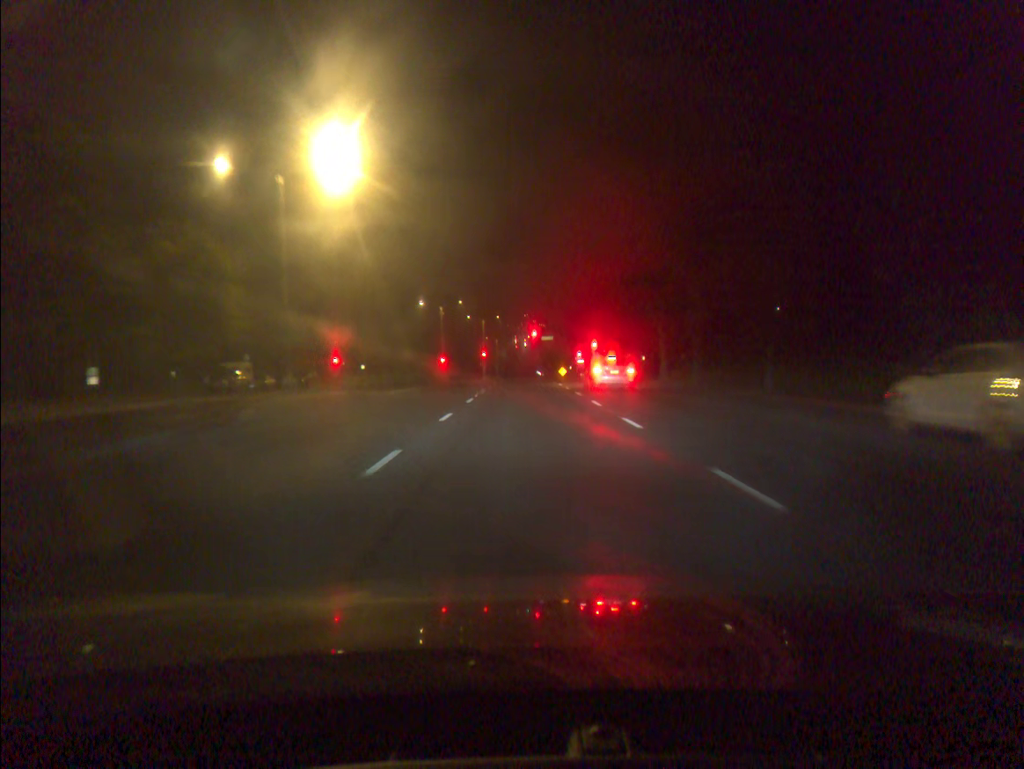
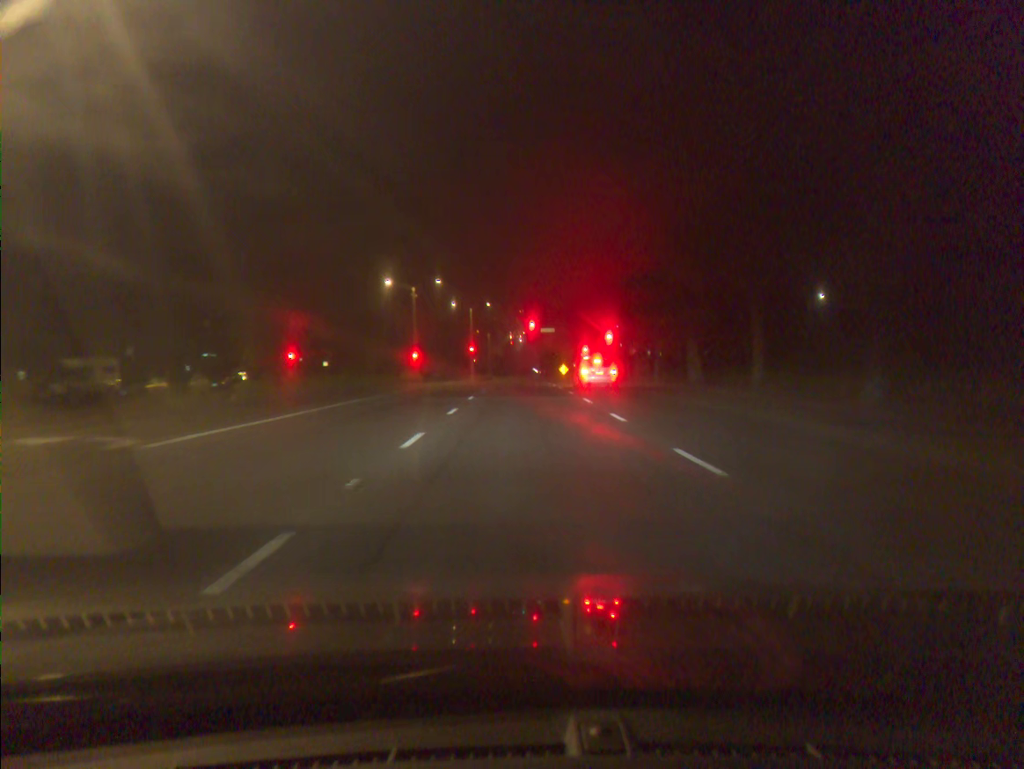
(+0.1, +19.7) m; 0°
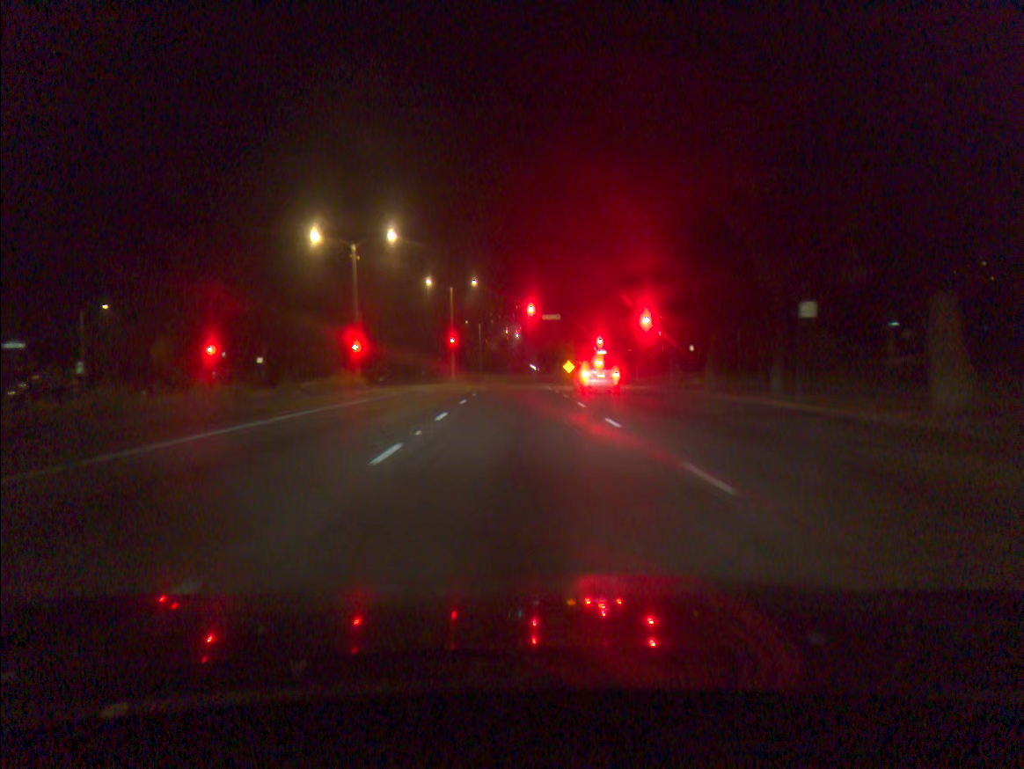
(+0.1, +23.2) m; 0°
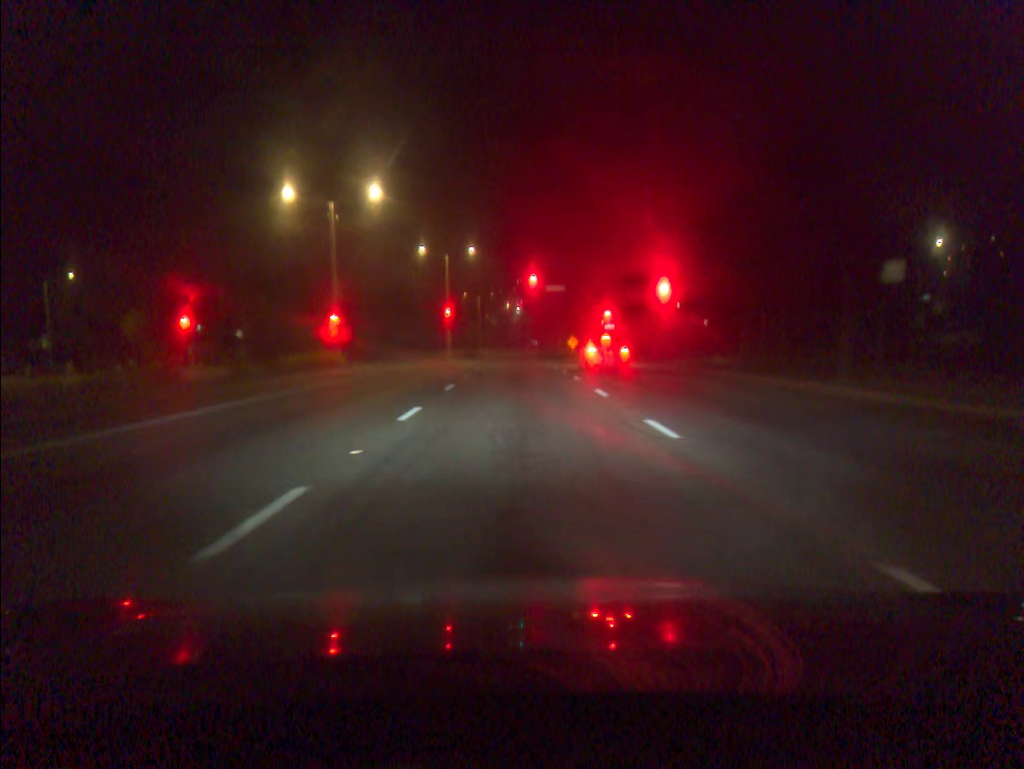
(0.0, +5.1) m; 0°
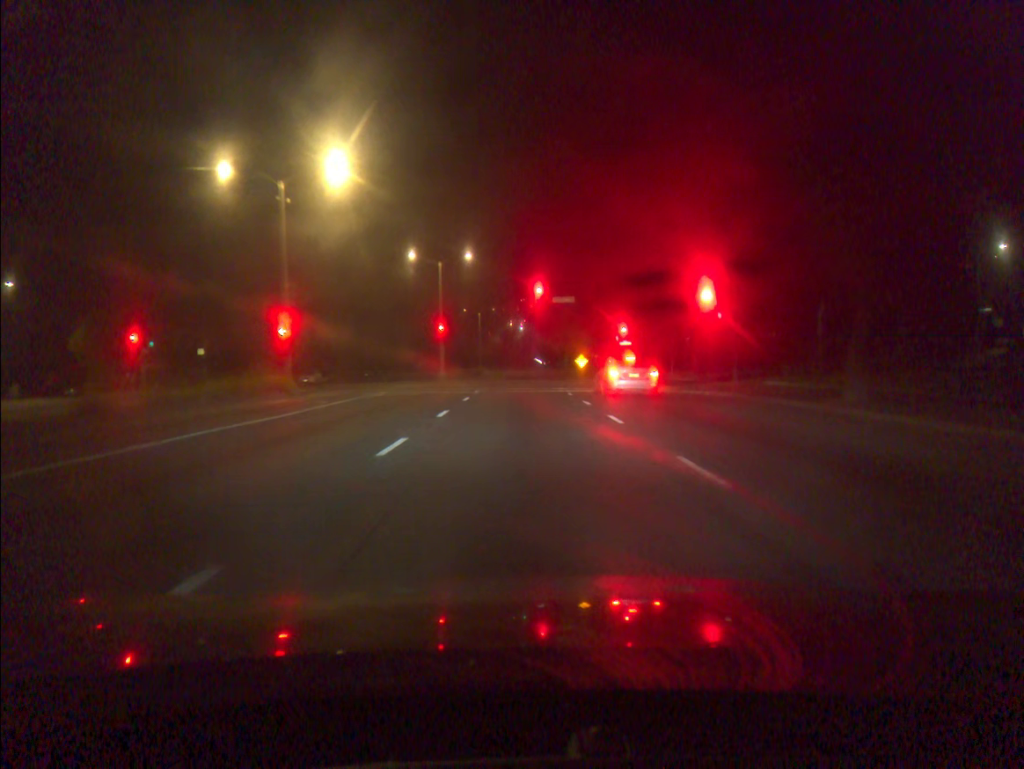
(0.0, +9.5) m; 0°
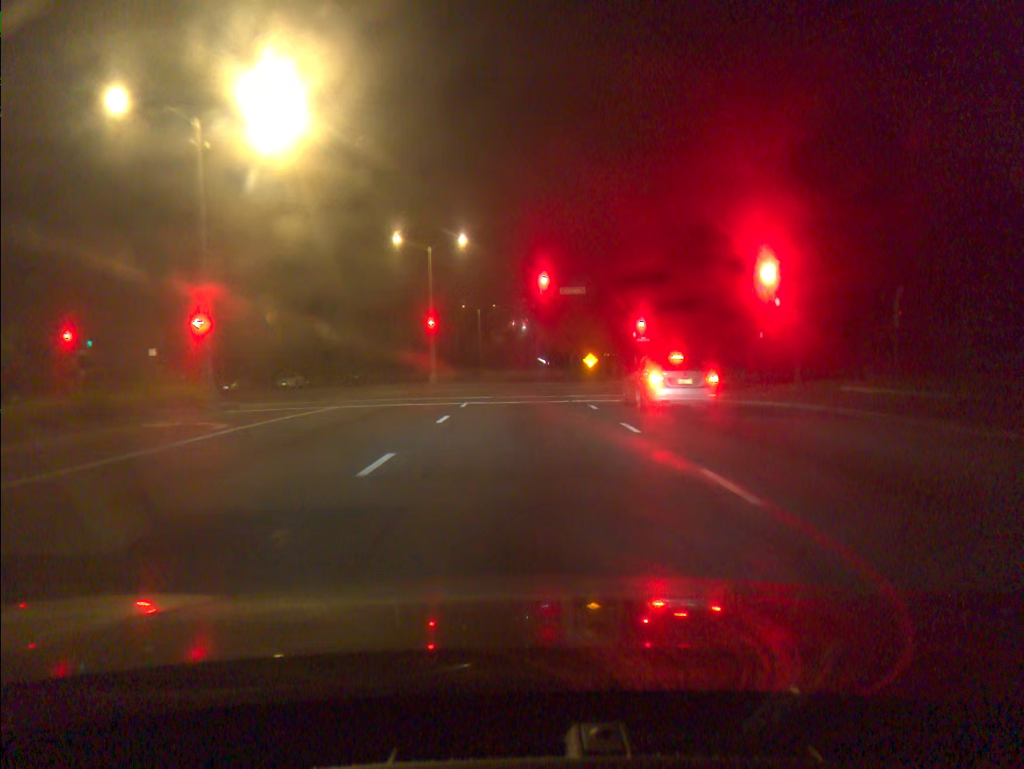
(0.0, +8.4) m; 0°
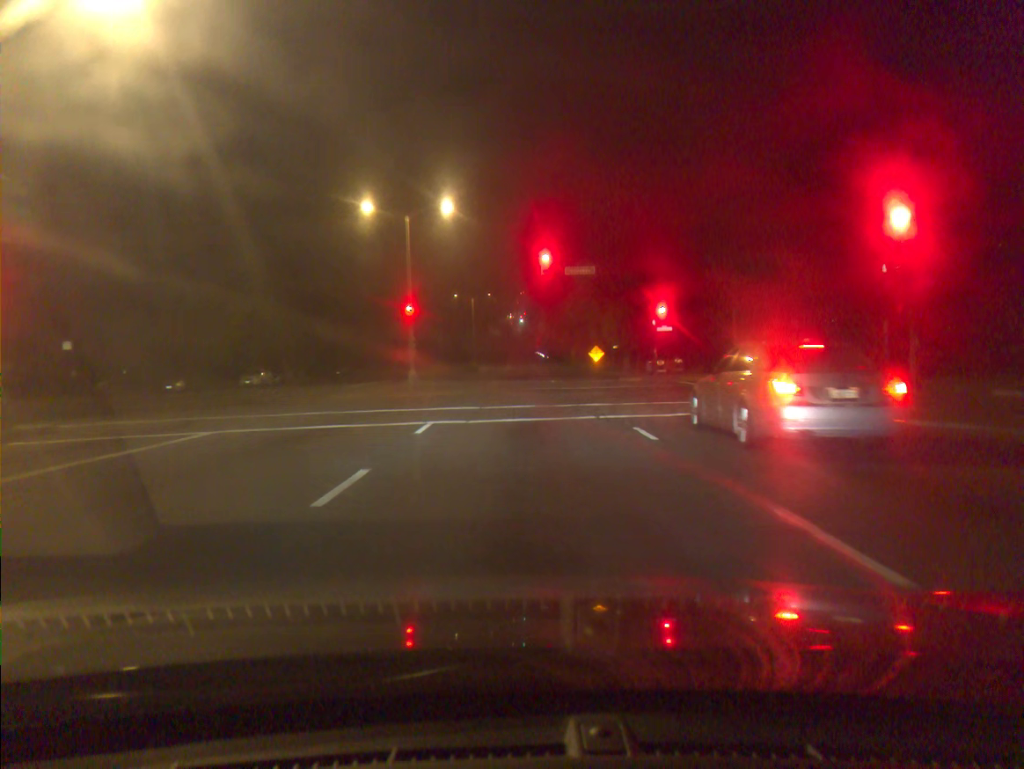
(0.0, +9.4) m; 0°
